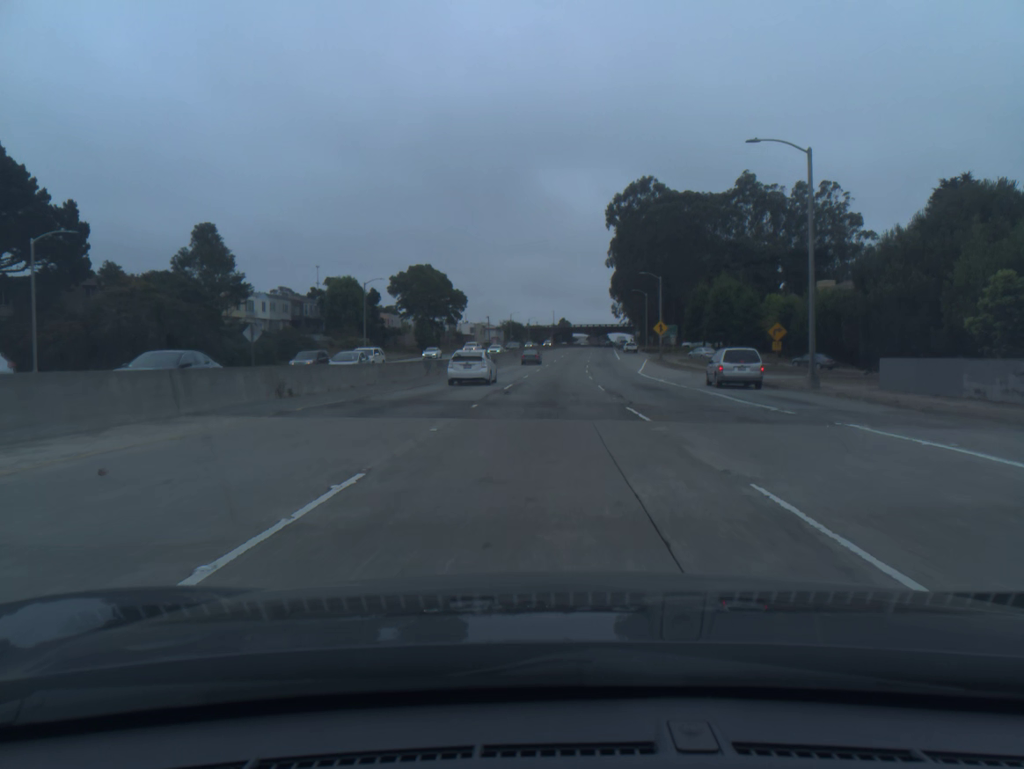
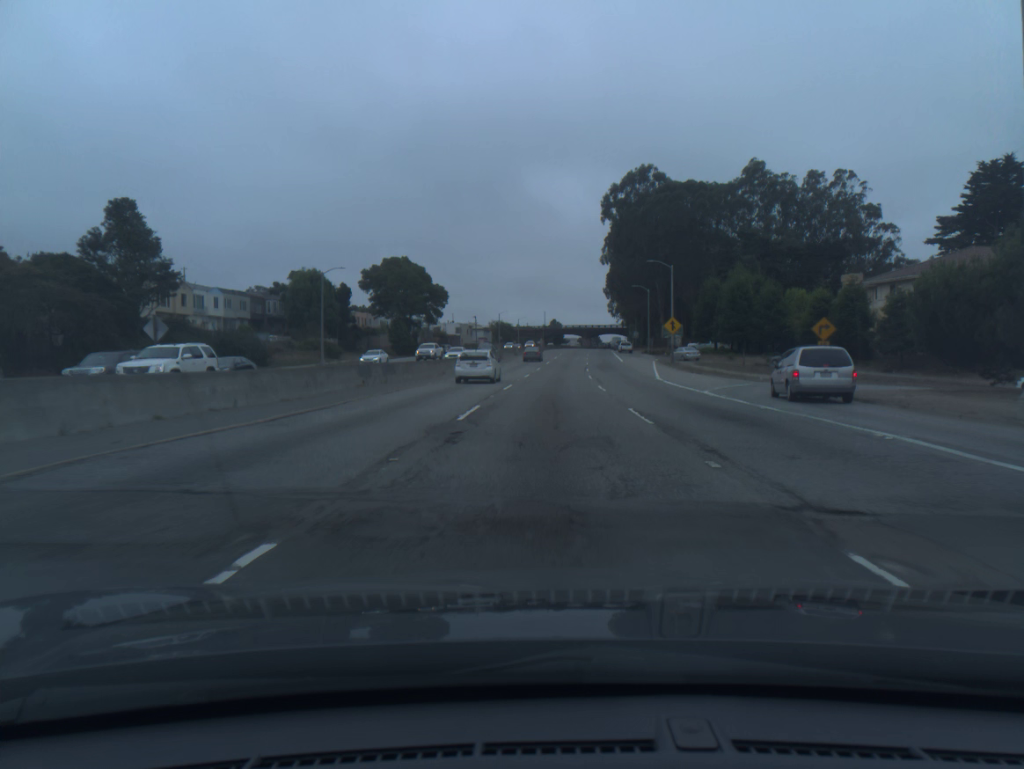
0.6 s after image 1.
(+0.1, +14.1) m; +1°
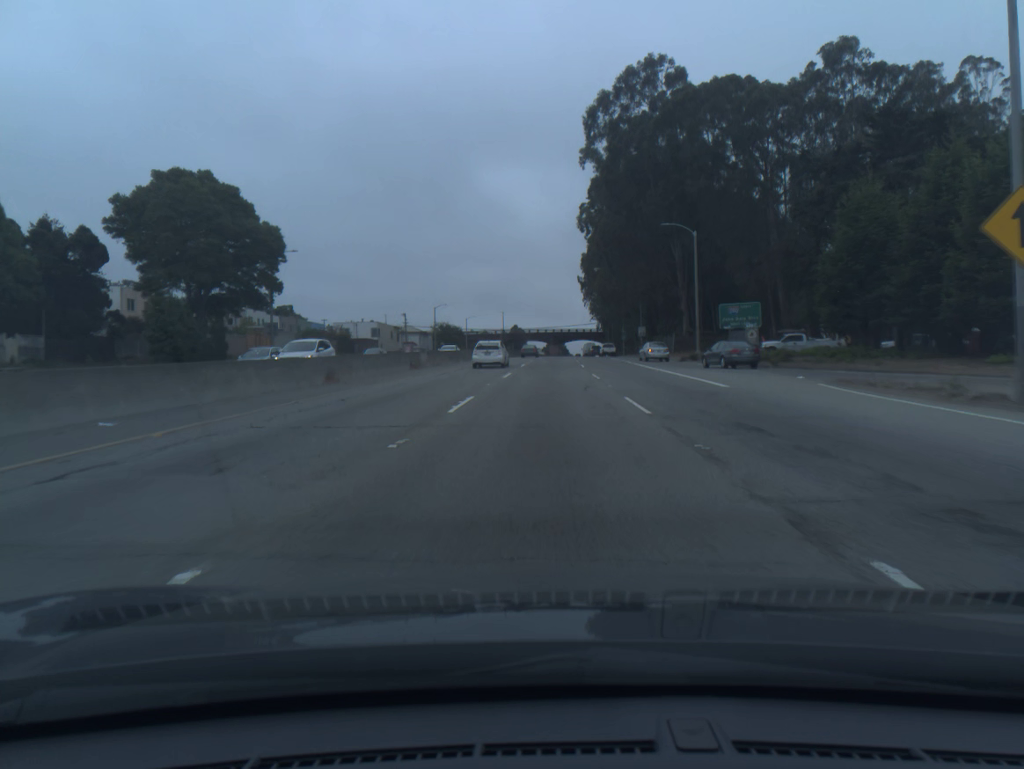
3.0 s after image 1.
(+1.6, +57.3) m; +3°
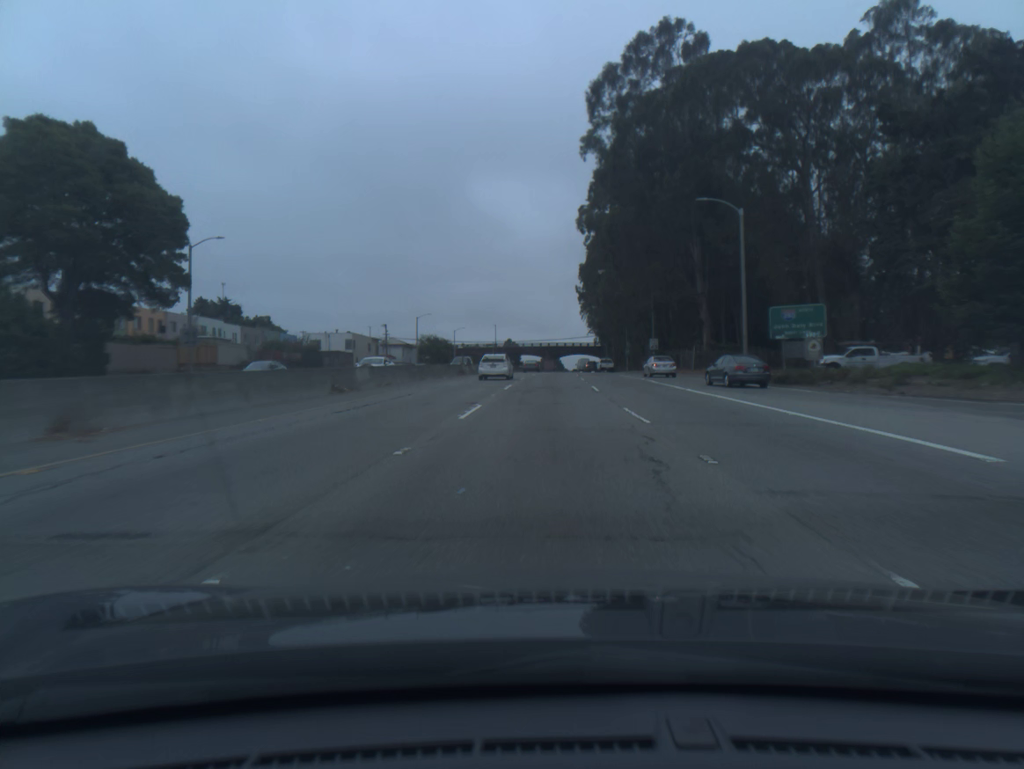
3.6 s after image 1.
(0.0, +14.6) m; +1°
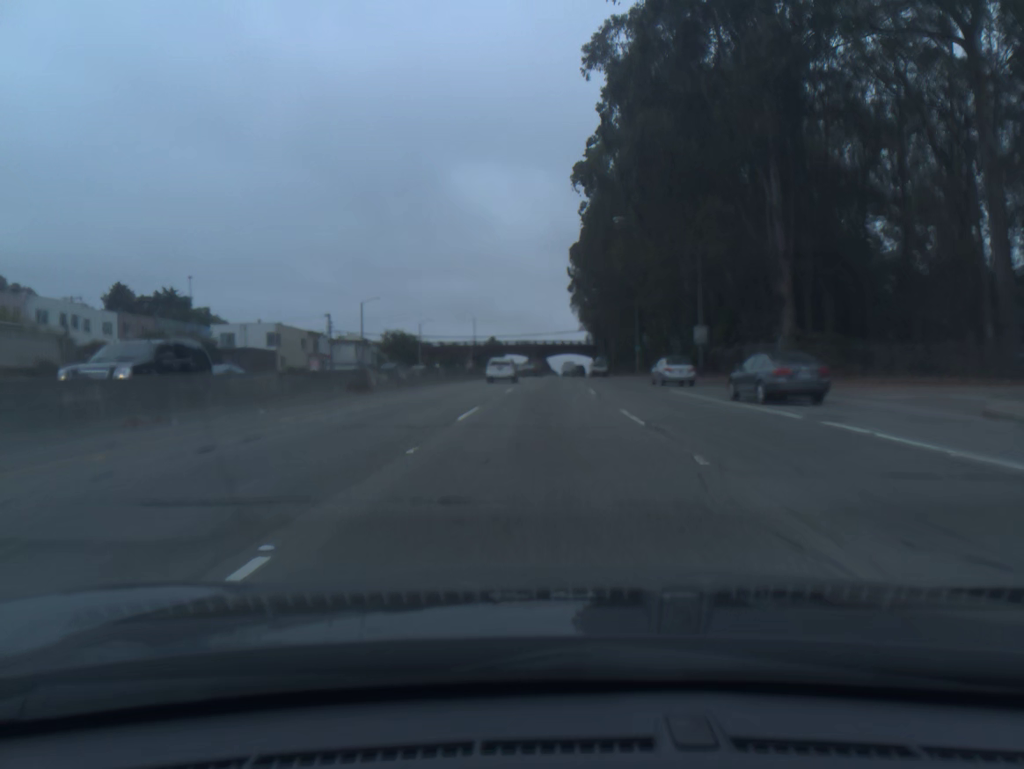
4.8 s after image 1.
(+0.2, +29.6) m; +1°
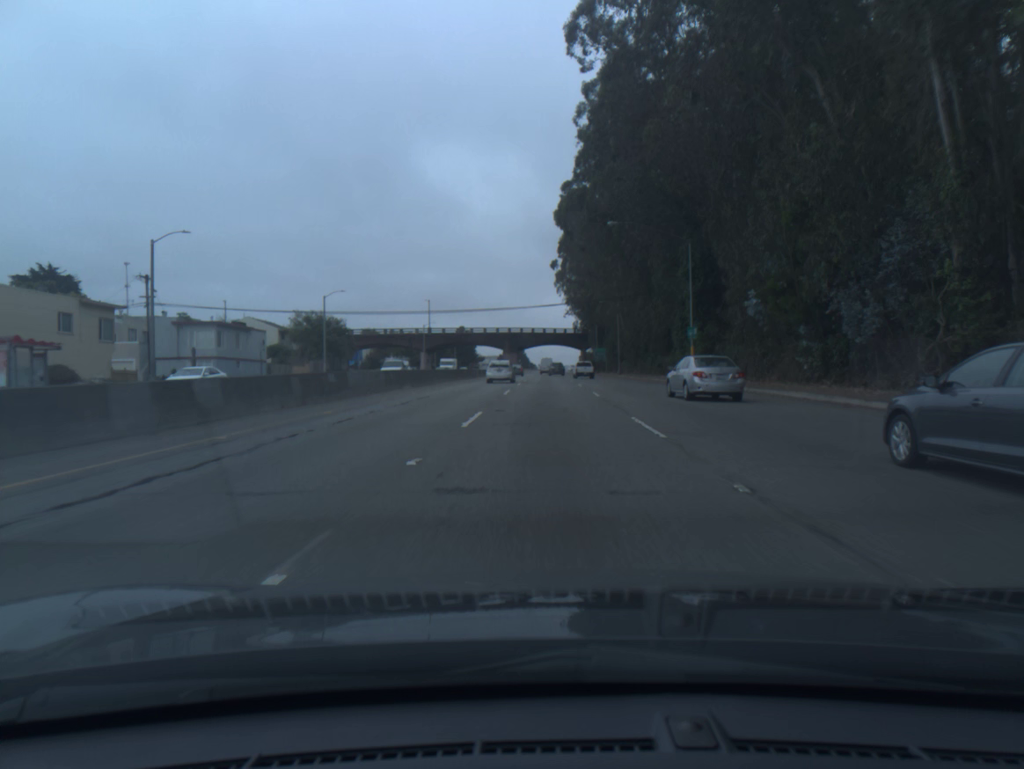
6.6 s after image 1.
(+0.6, +45.2) m; +2°
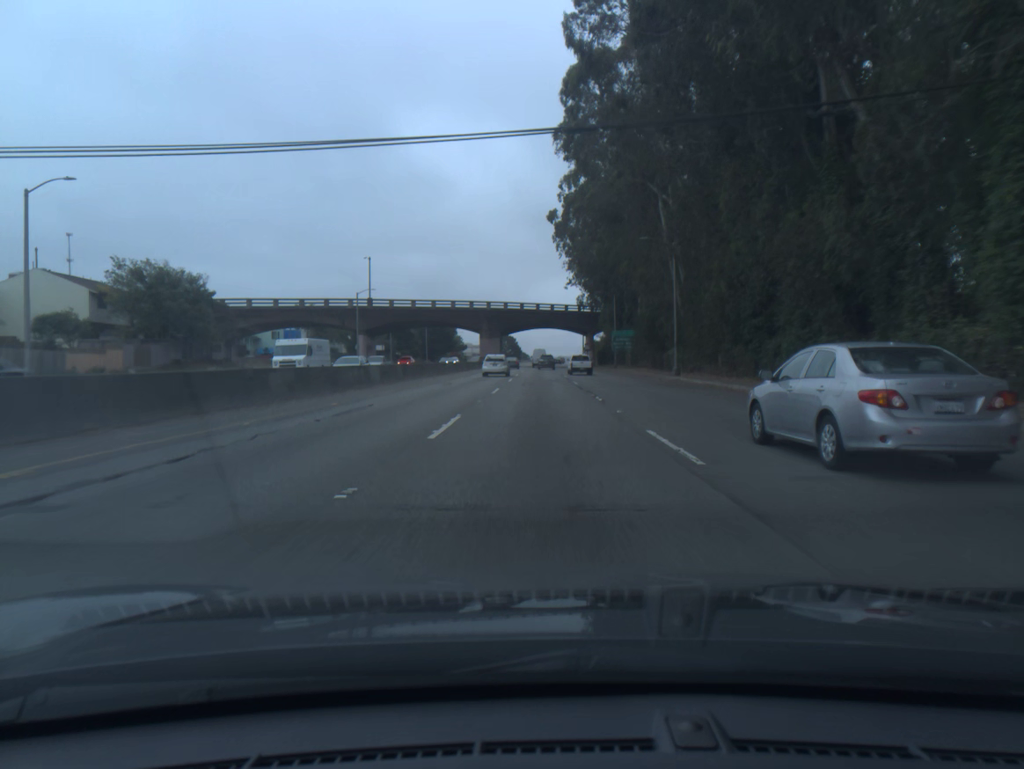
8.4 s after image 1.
(+0.4, +46.6) m; 0°
